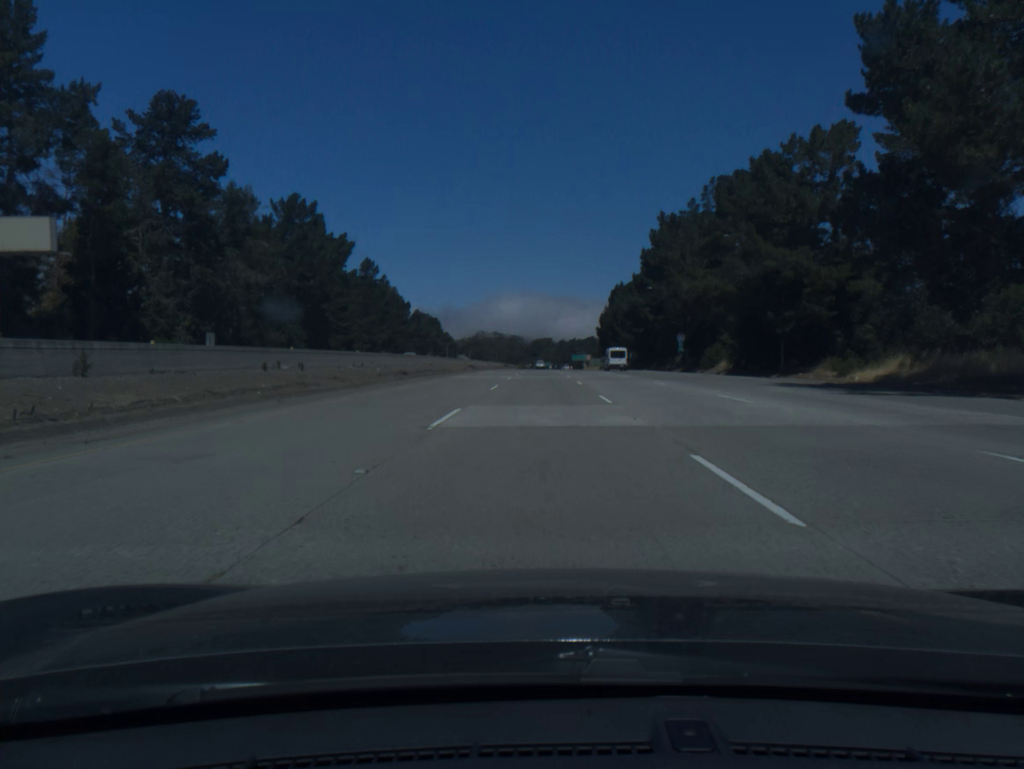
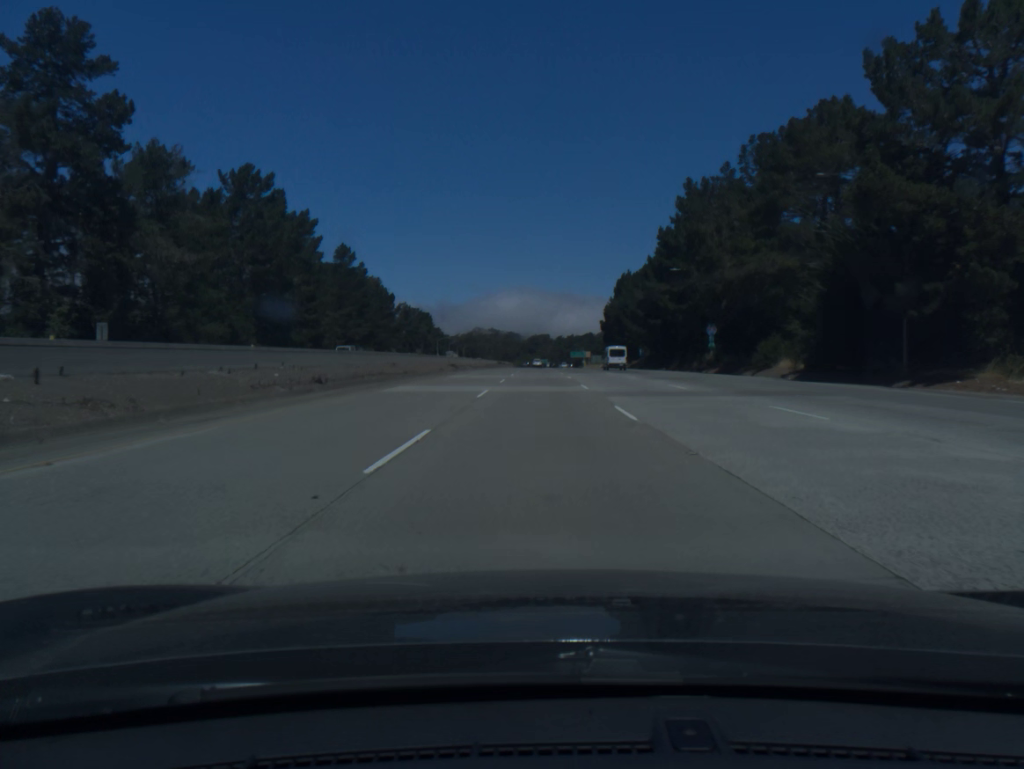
(0.0, +20.0) m; 0°
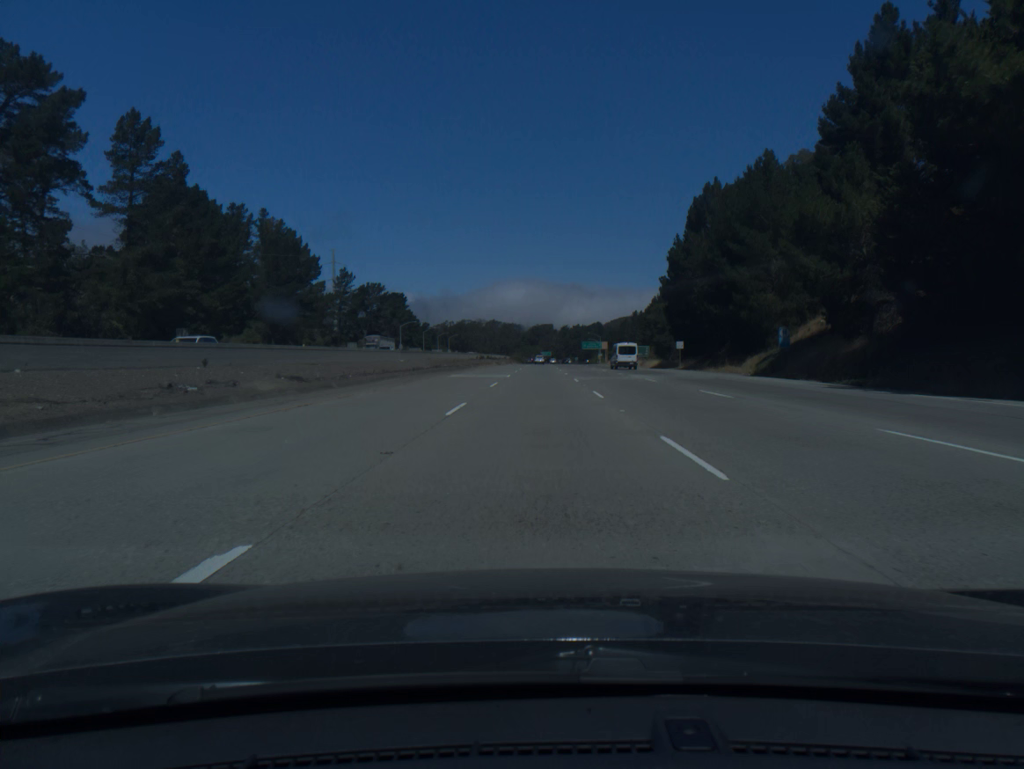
(+0.1, +80.2) m; 0°
